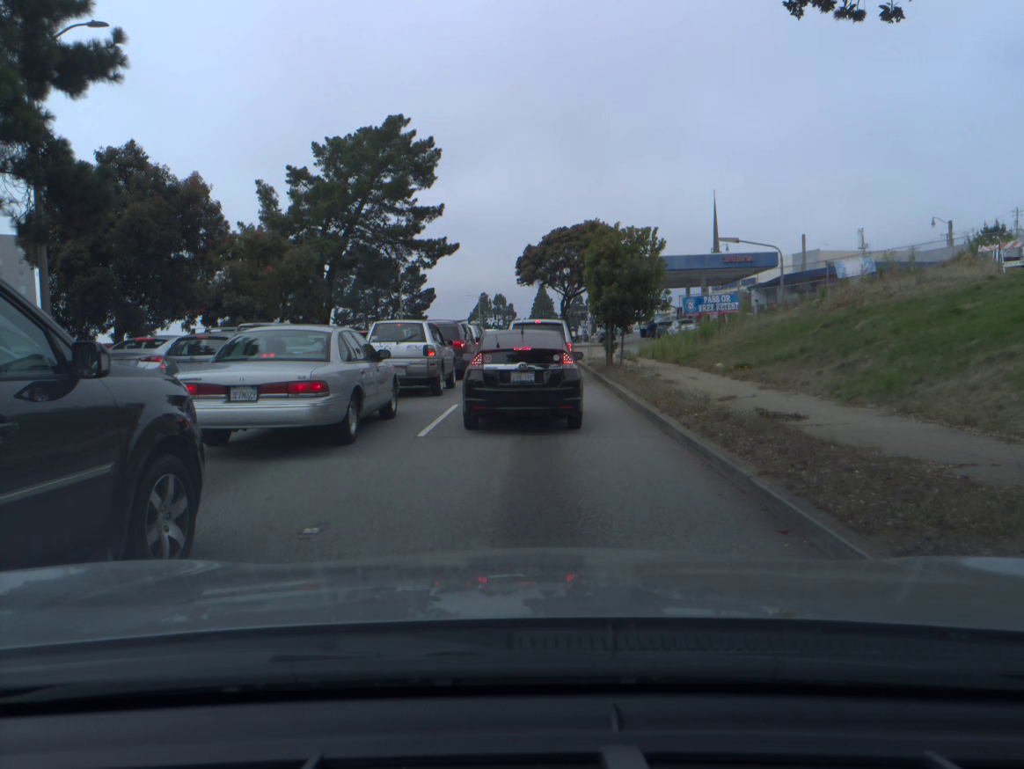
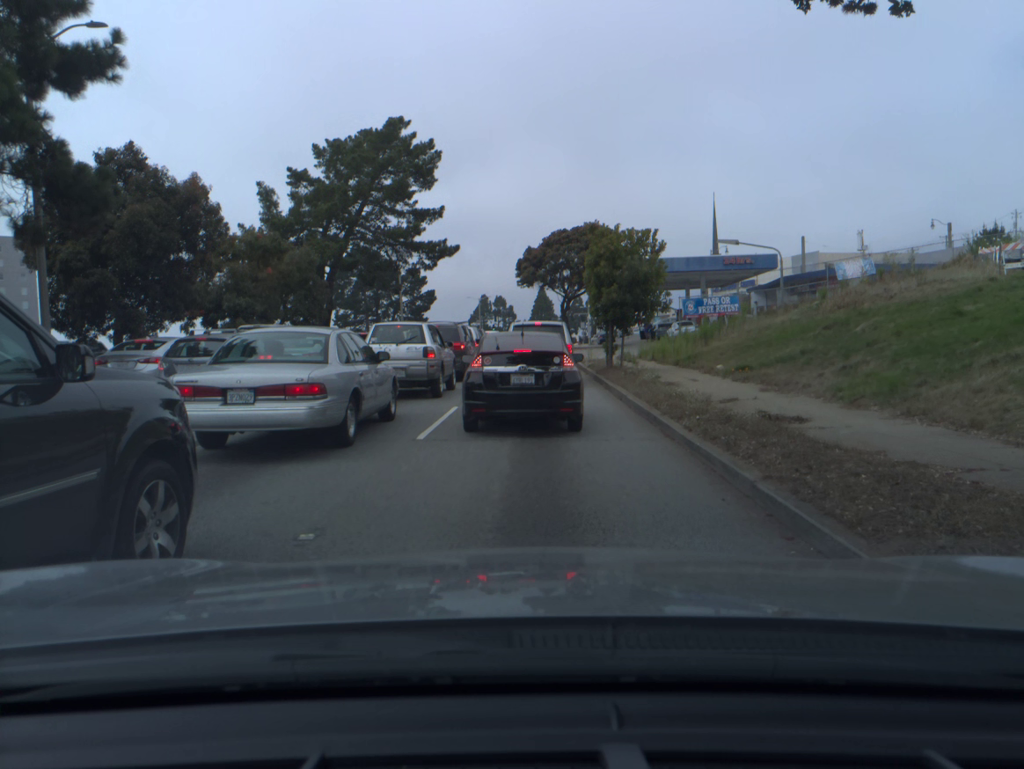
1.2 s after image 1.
(0.0, +0.1) m; 0°
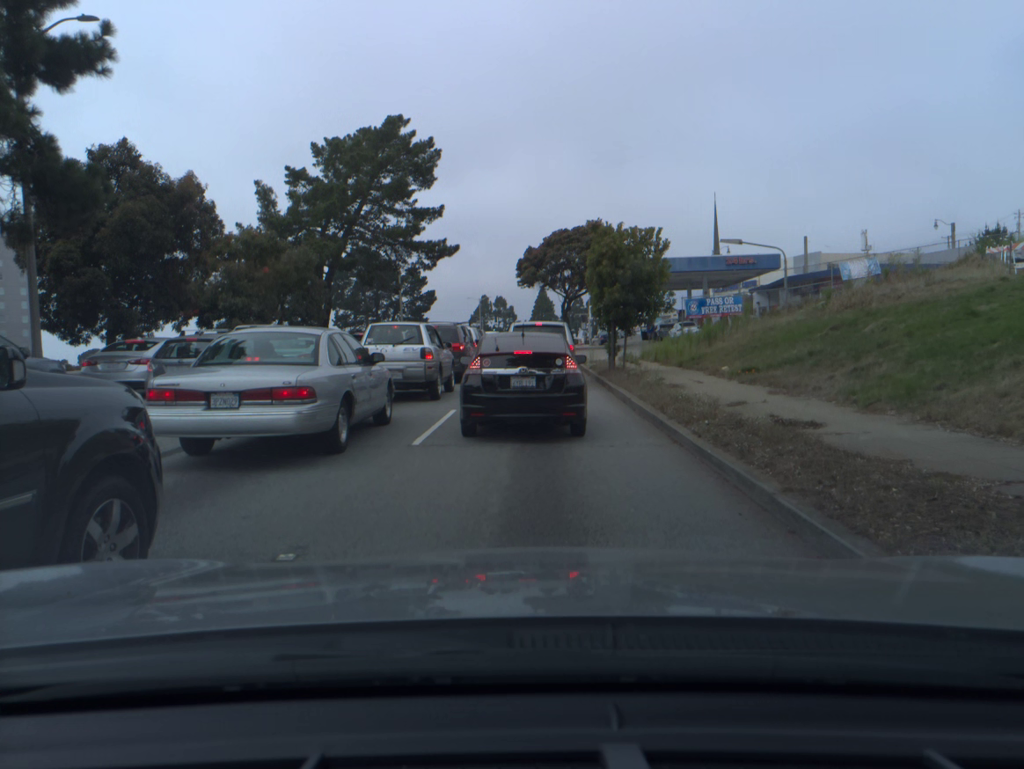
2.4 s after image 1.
(0.0, +0.3) m; 0°
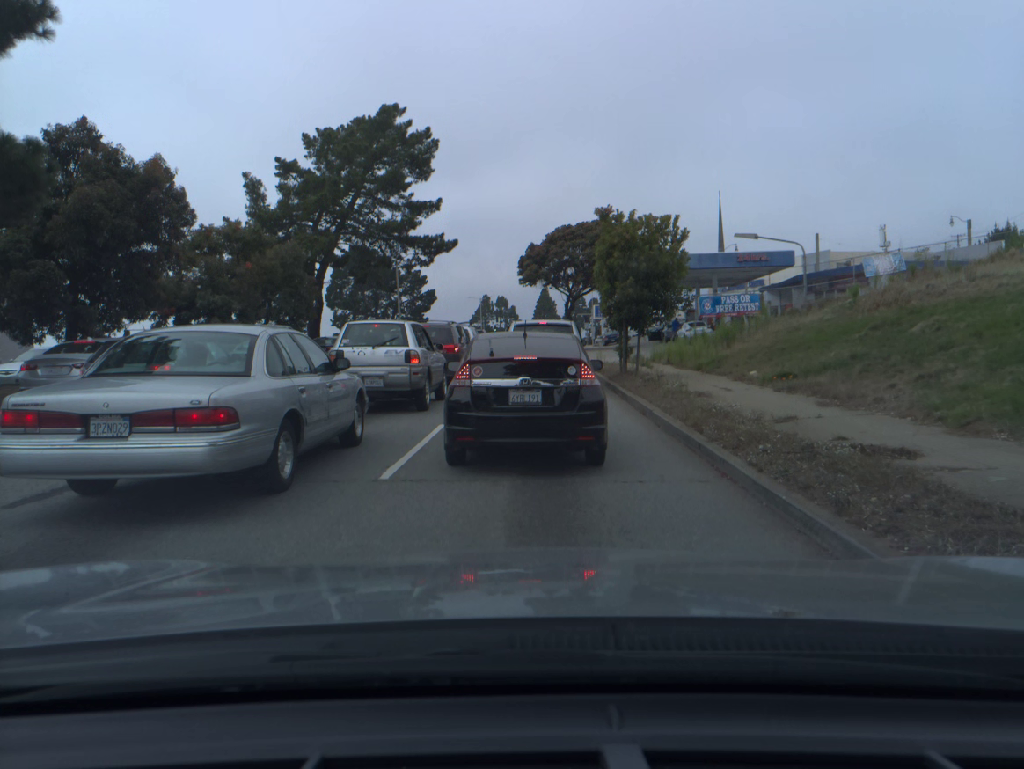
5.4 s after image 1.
(0.0, +2.1) m; 0°
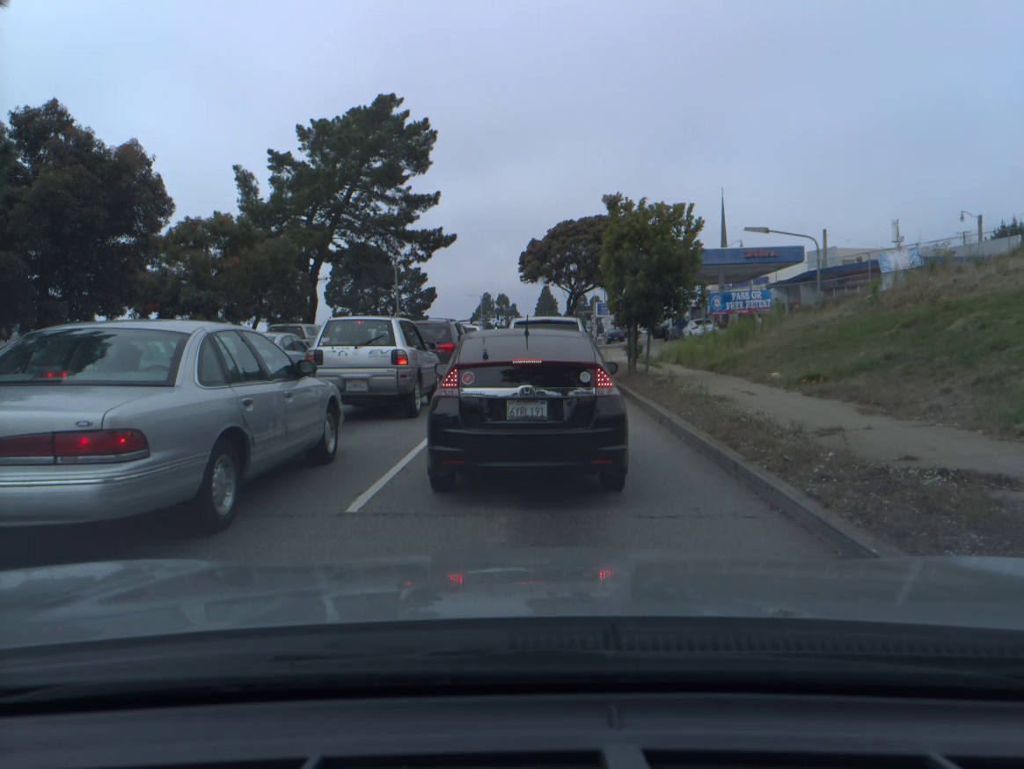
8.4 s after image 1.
(0.0, +1.4) m; 0°
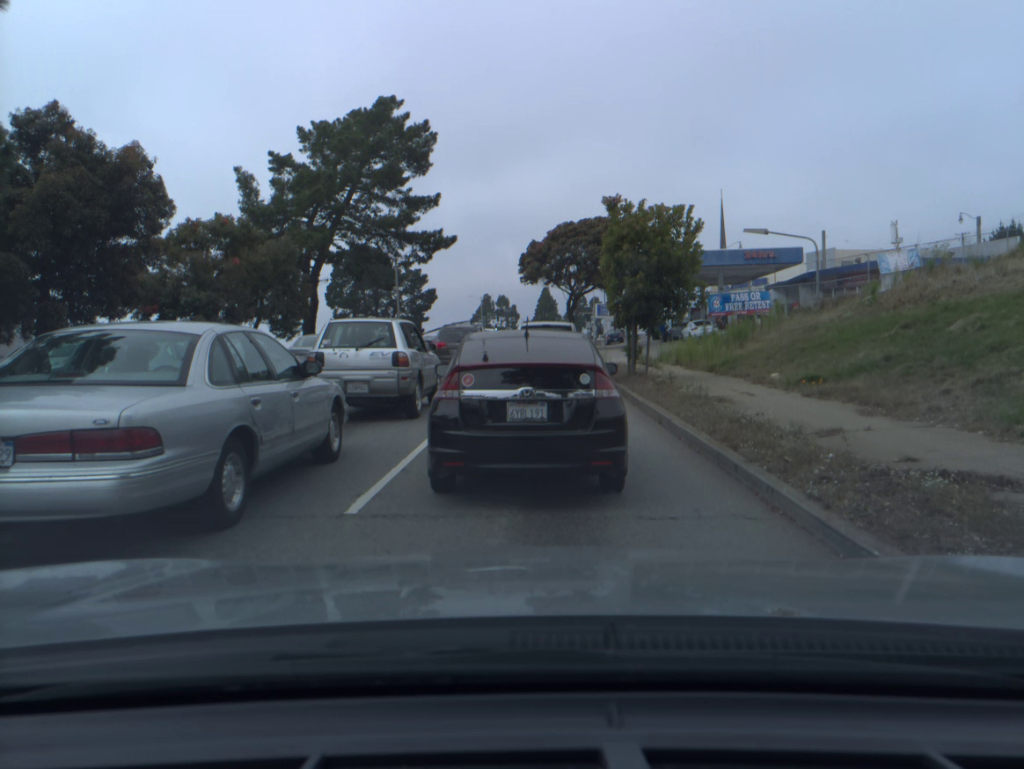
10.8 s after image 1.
(0.0, 0.0) m; 0°
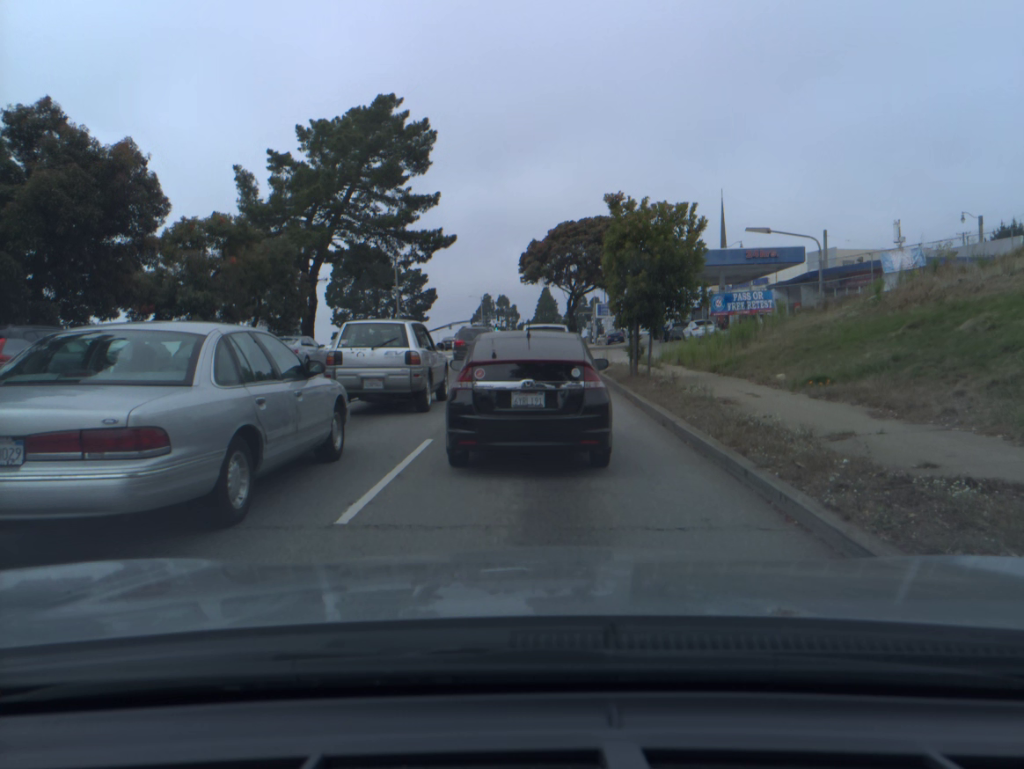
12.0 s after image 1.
(0.0, +0.3) m; 0°
